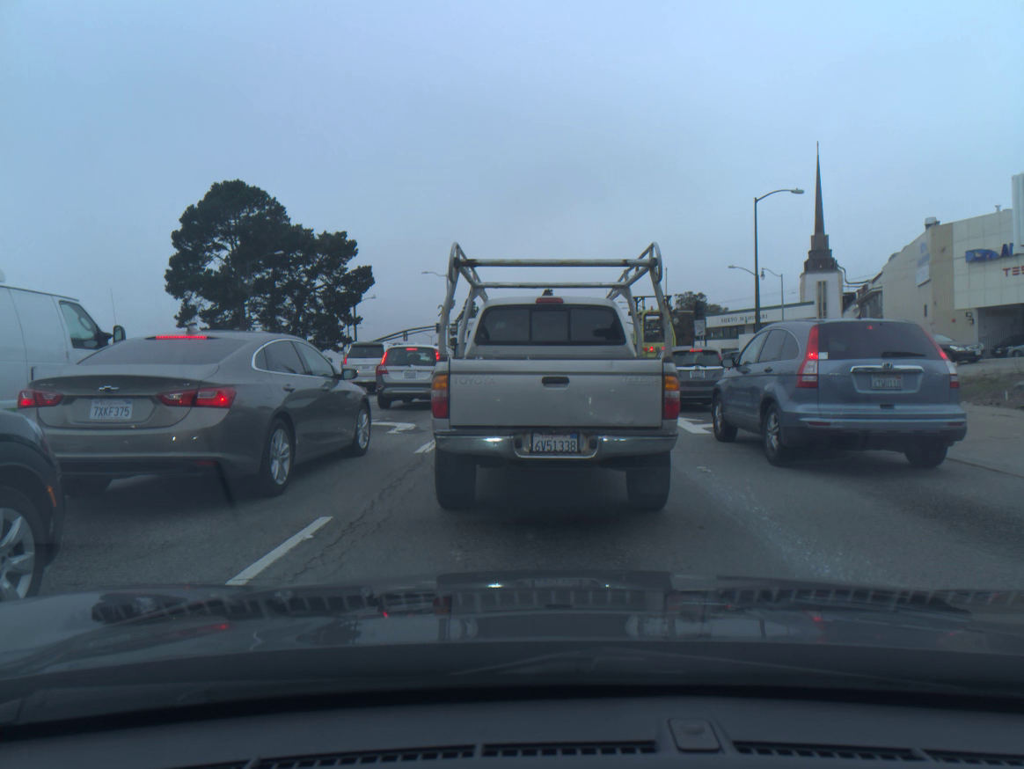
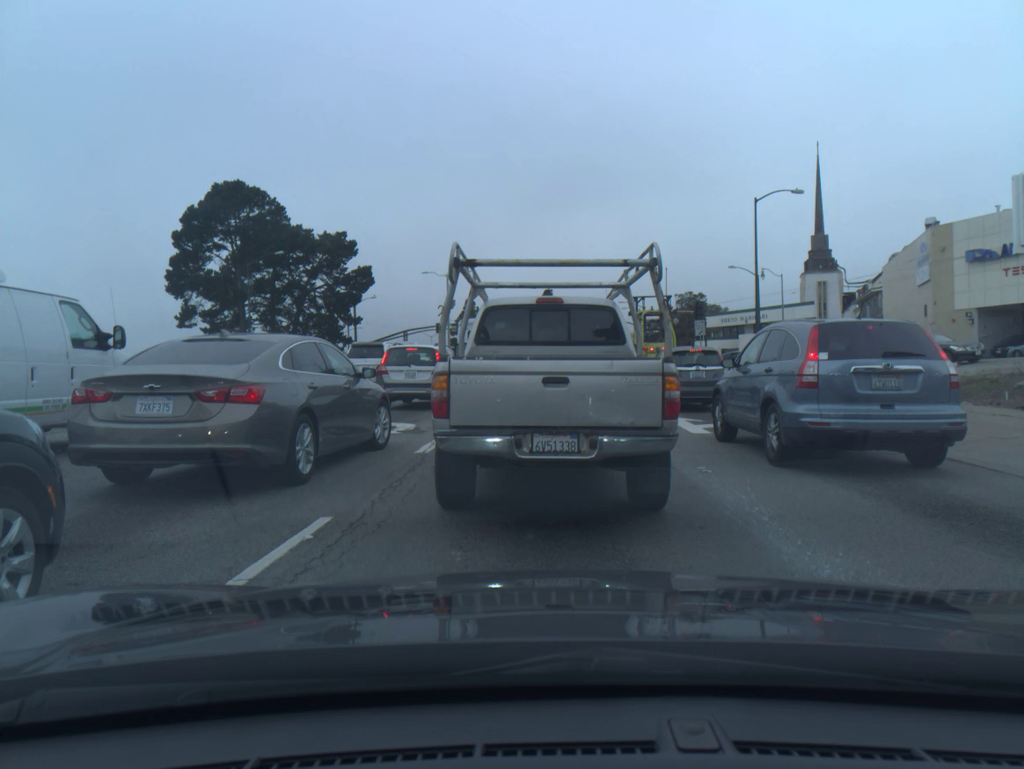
(0.0, 0.0) m; 0°
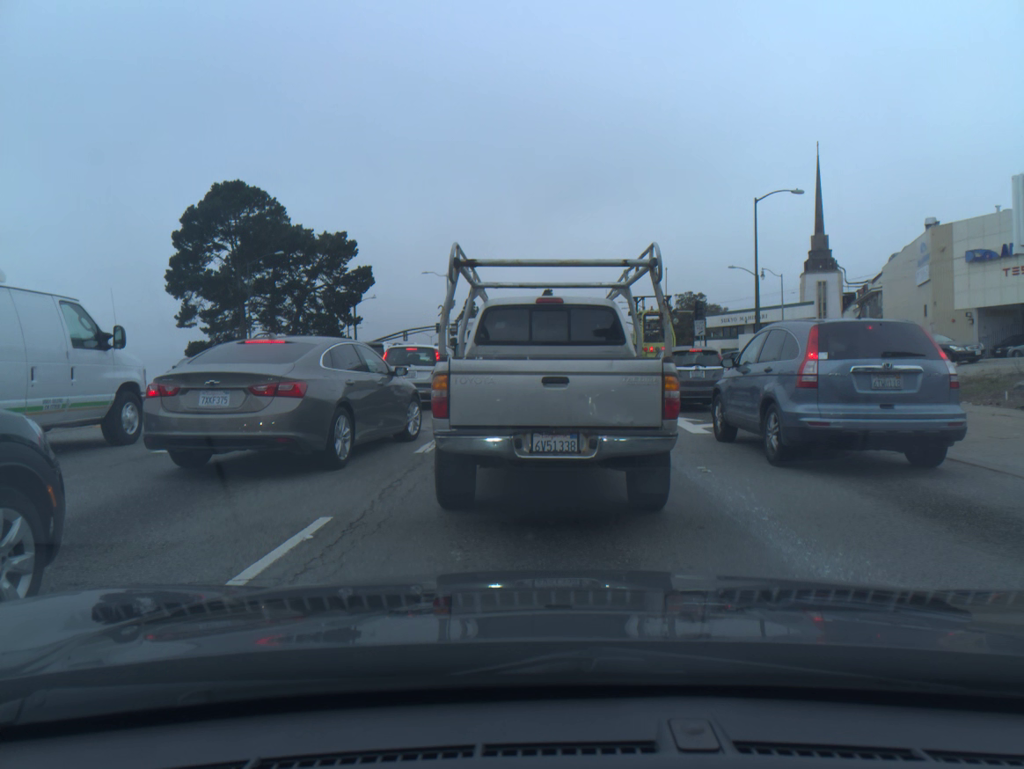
(0.0, 0.0) m; 0°
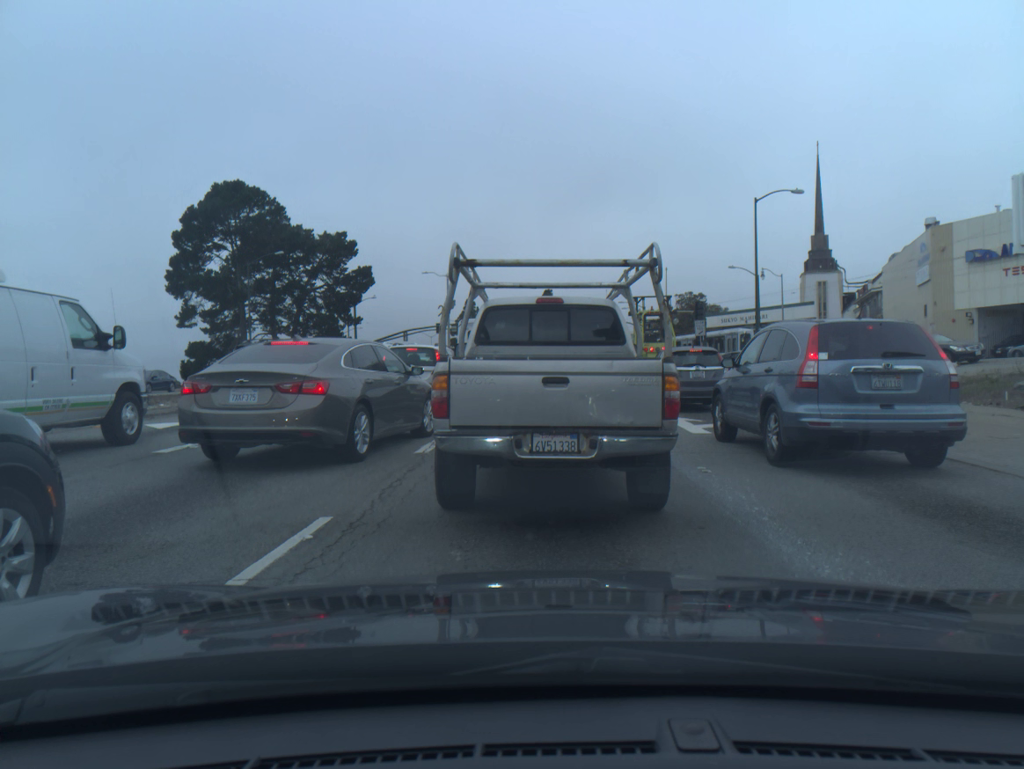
(-0.1, 0.0) m; 0°
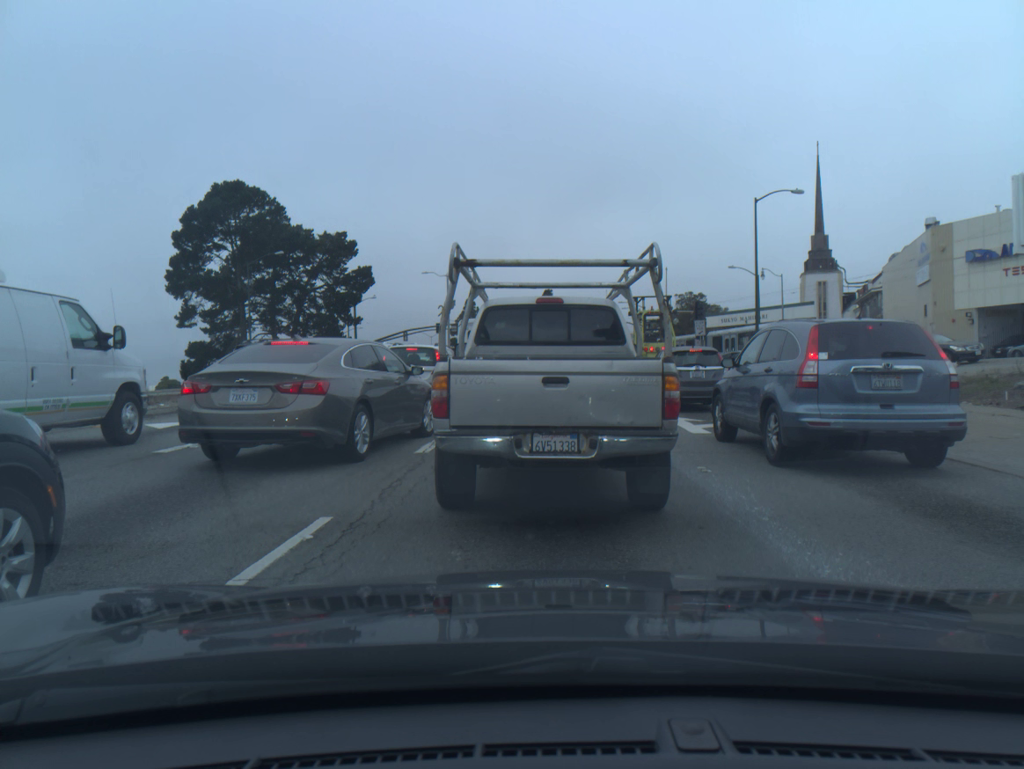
(0.0, 0.0) m; 0°
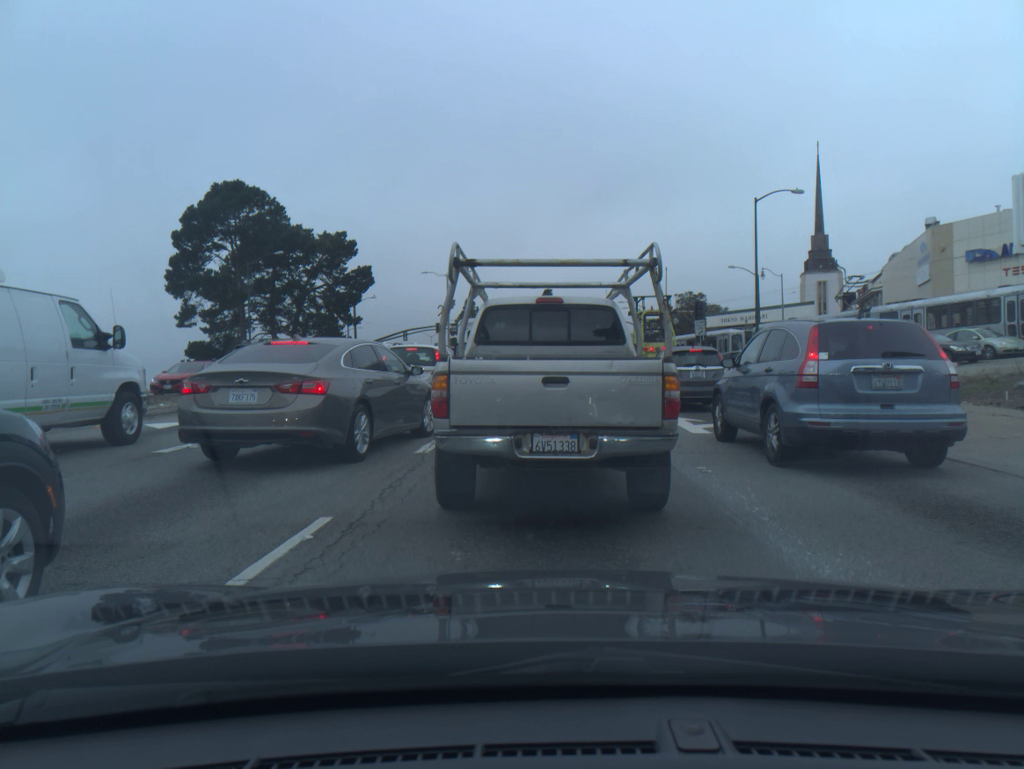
(0.0, 0.0) m; 0°
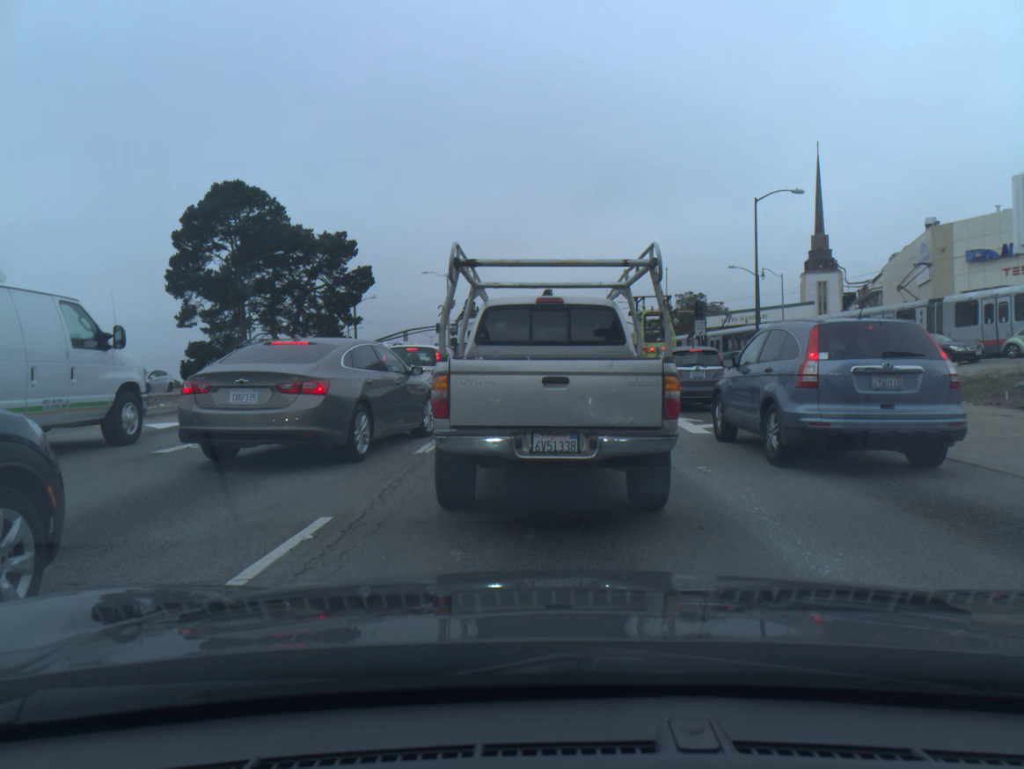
(0.0, 0.0) m; 0°
